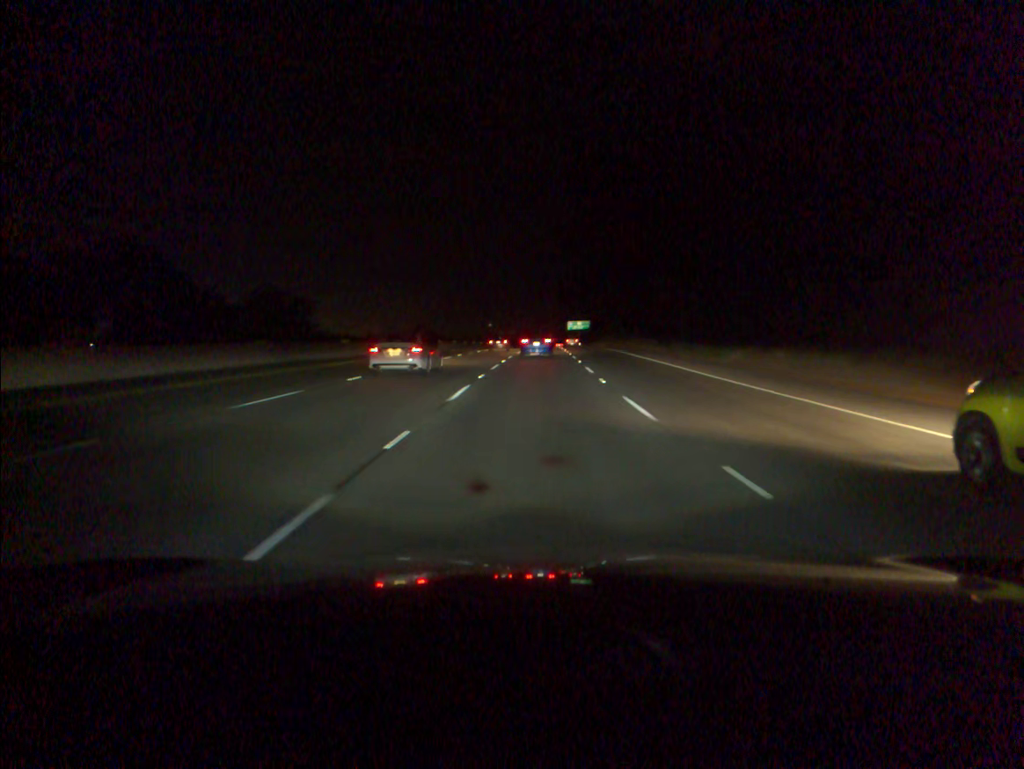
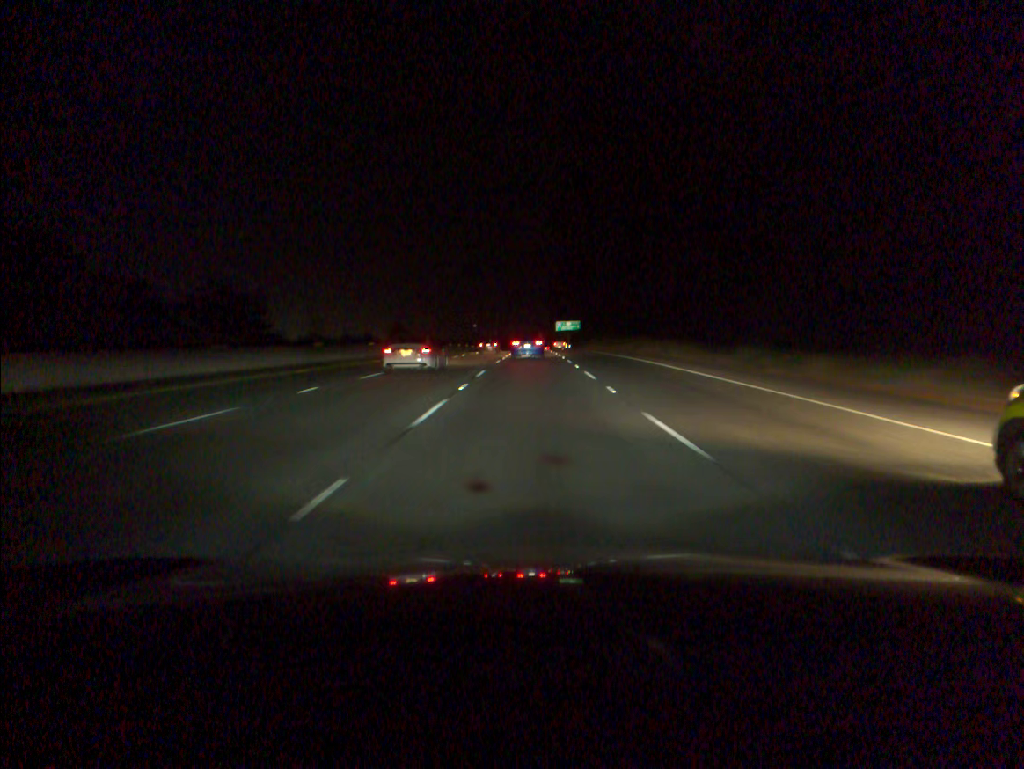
(+0.2, +18.4) m; +1°
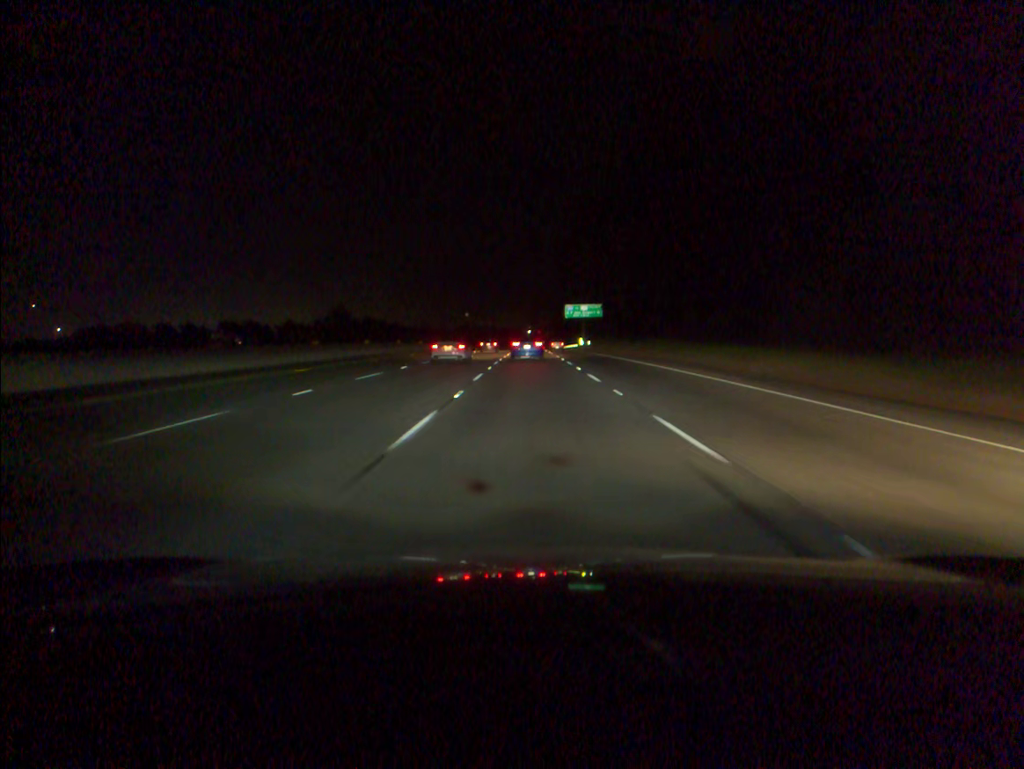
(+0.5, +73.6) m; 0°
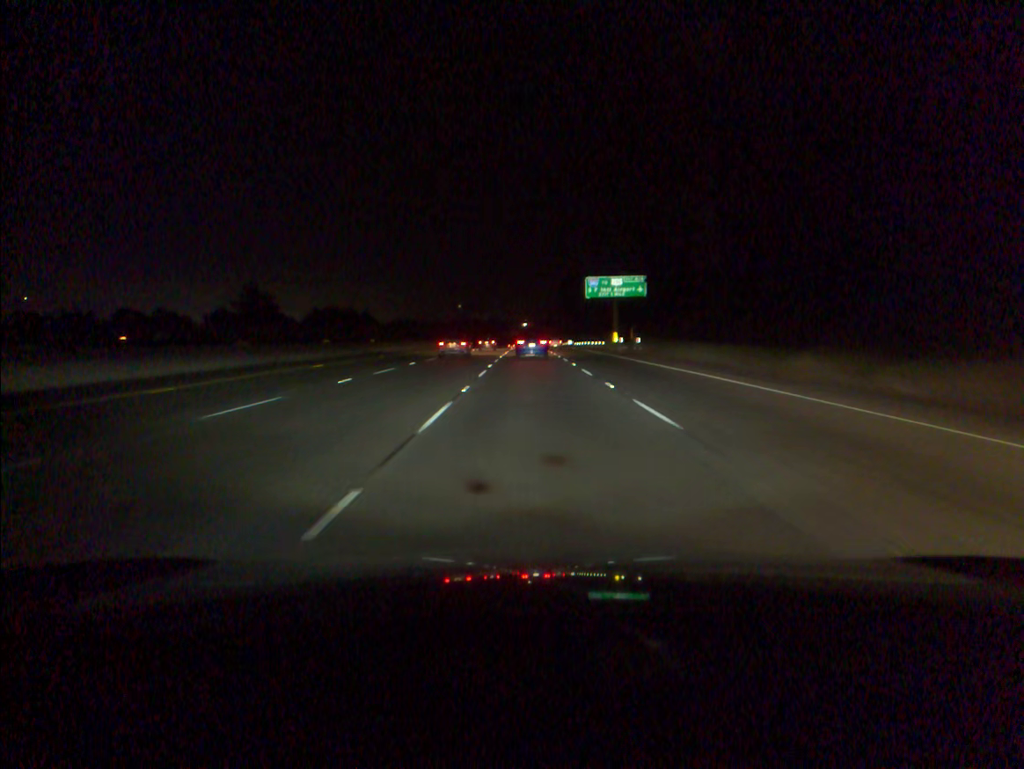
(+0.1, +55.5) m; 0°
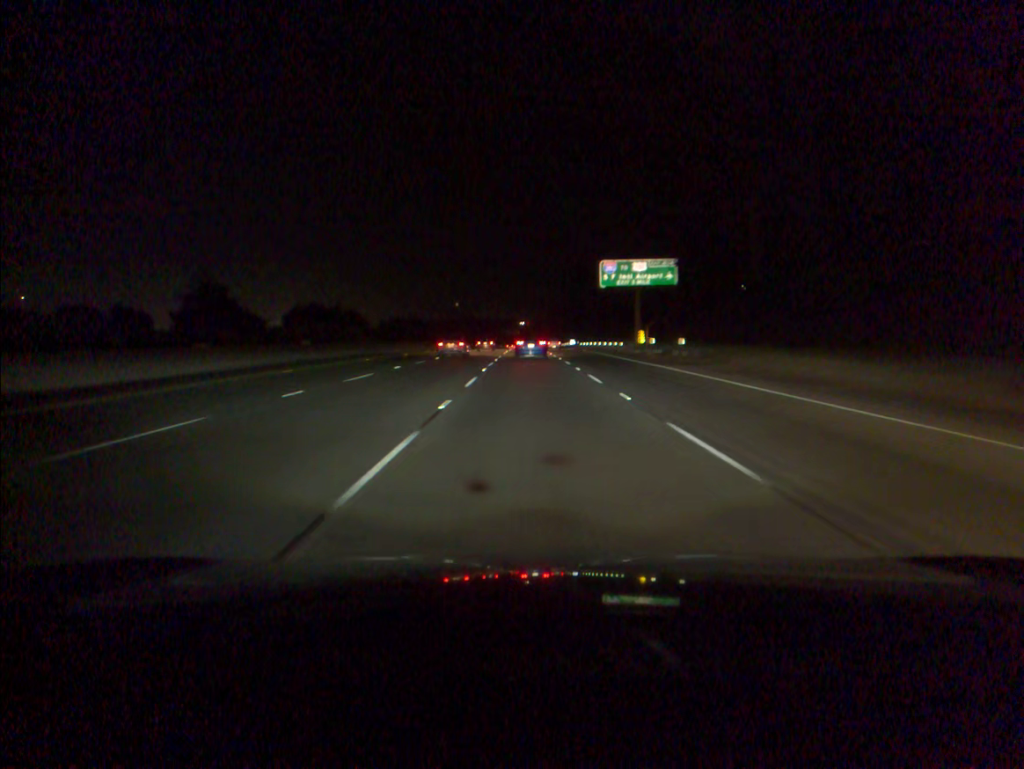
(0.0, +18.6) m; 0°
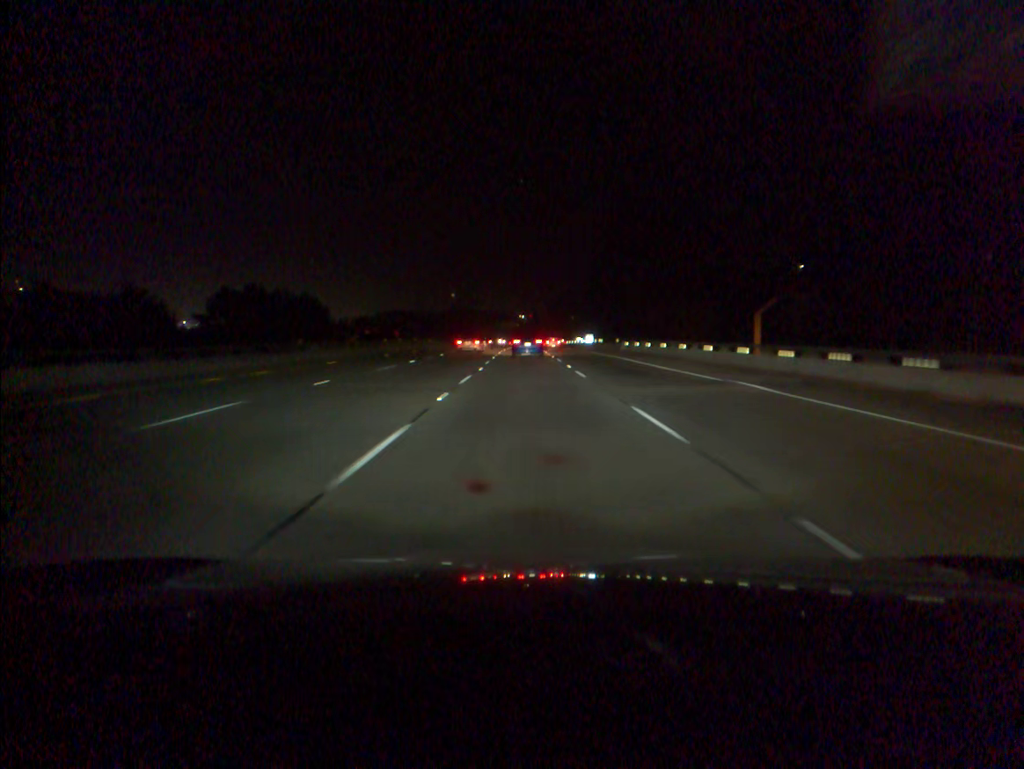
(0.0, +56.1) m; 0°
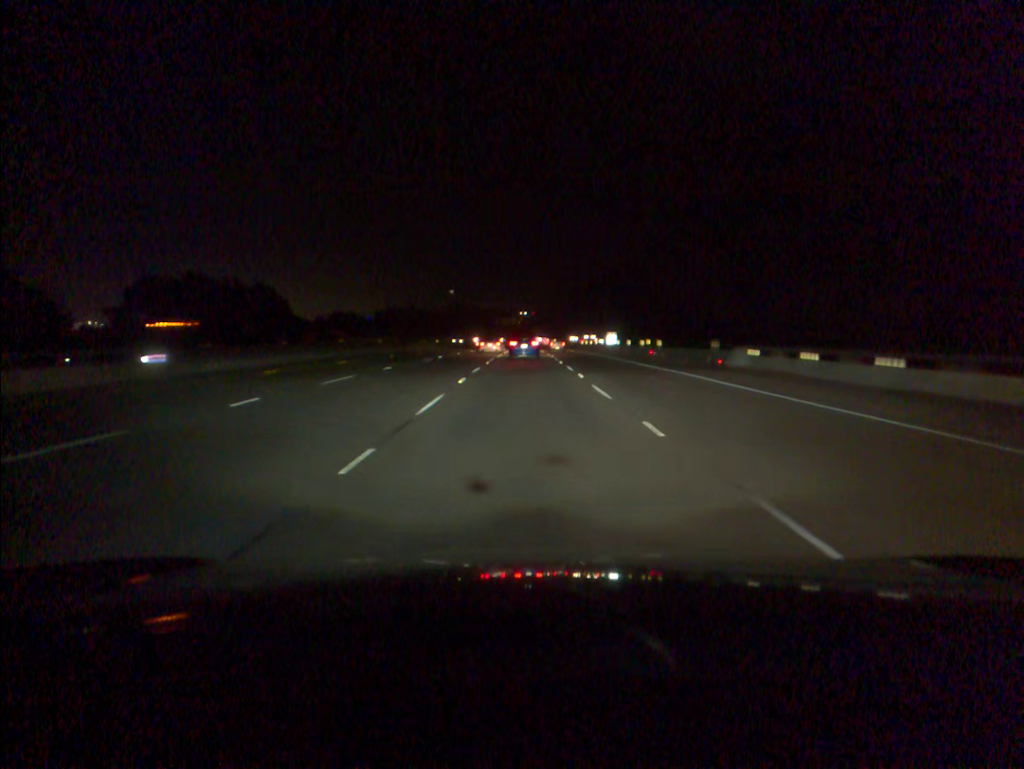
(0.0, +37.4) m; 0°
